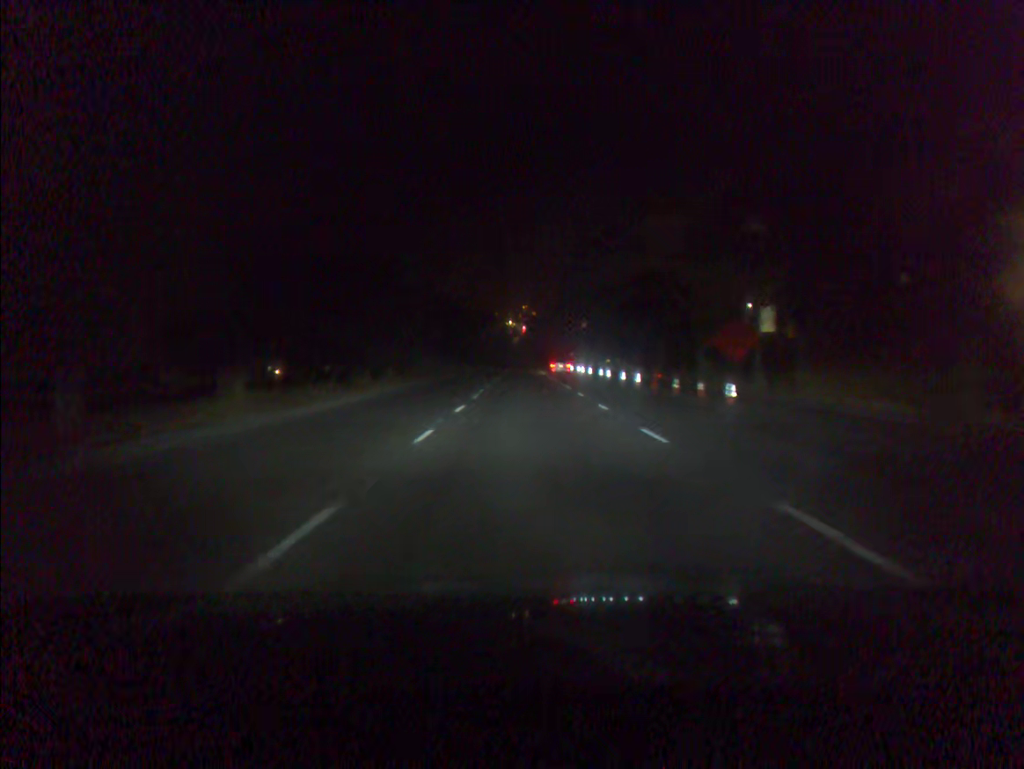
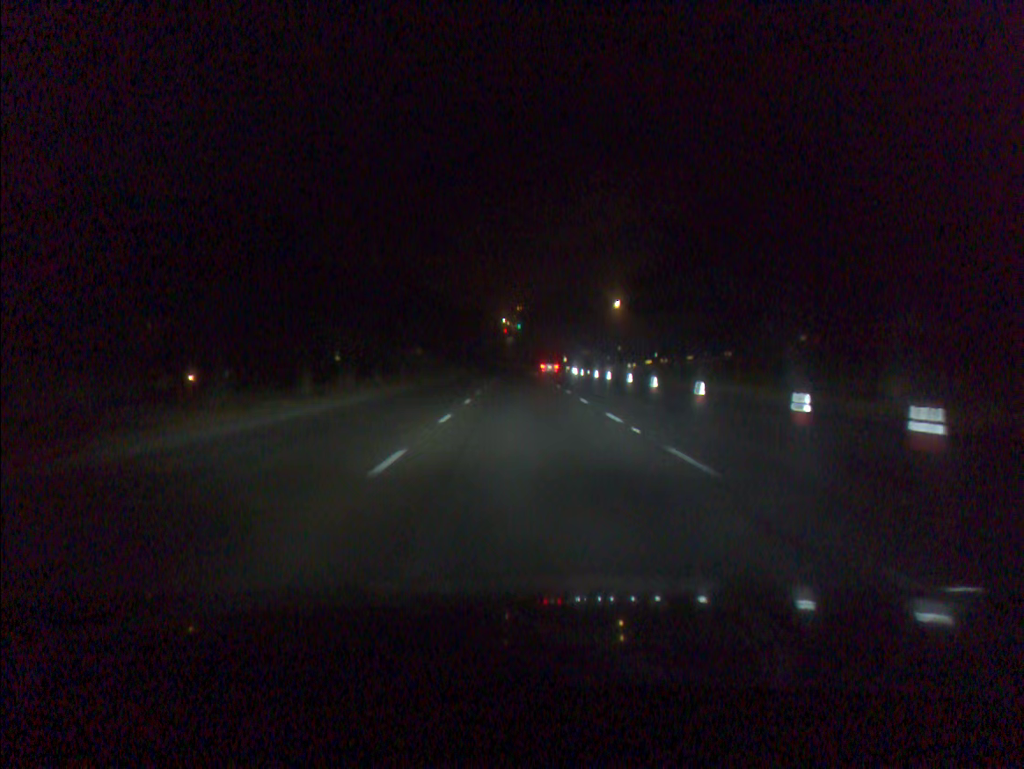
(+0.1, +38.9) m; 0°
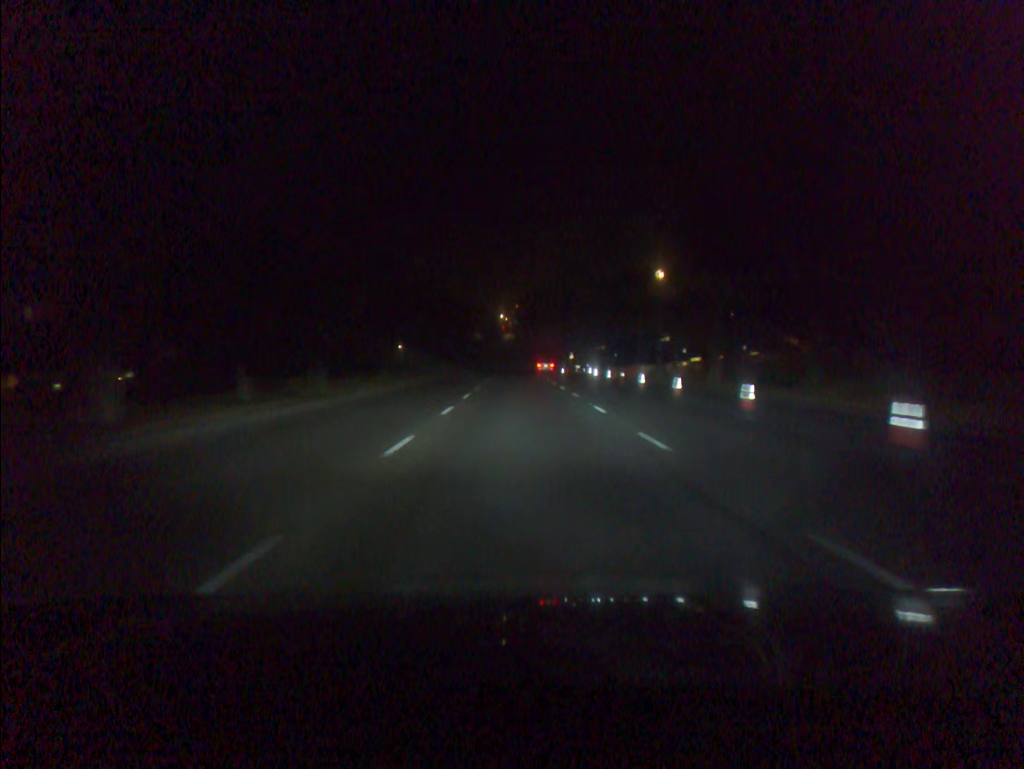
(0.0, +20.4) m; 0°
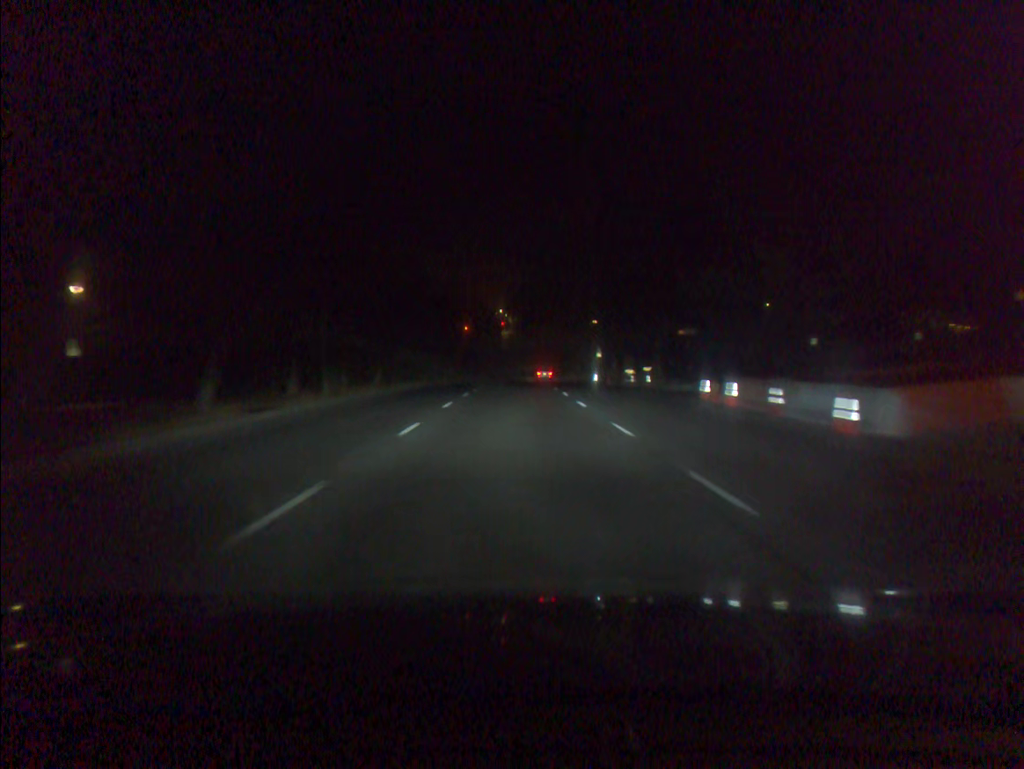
(0.0, +41.2) m; 0°
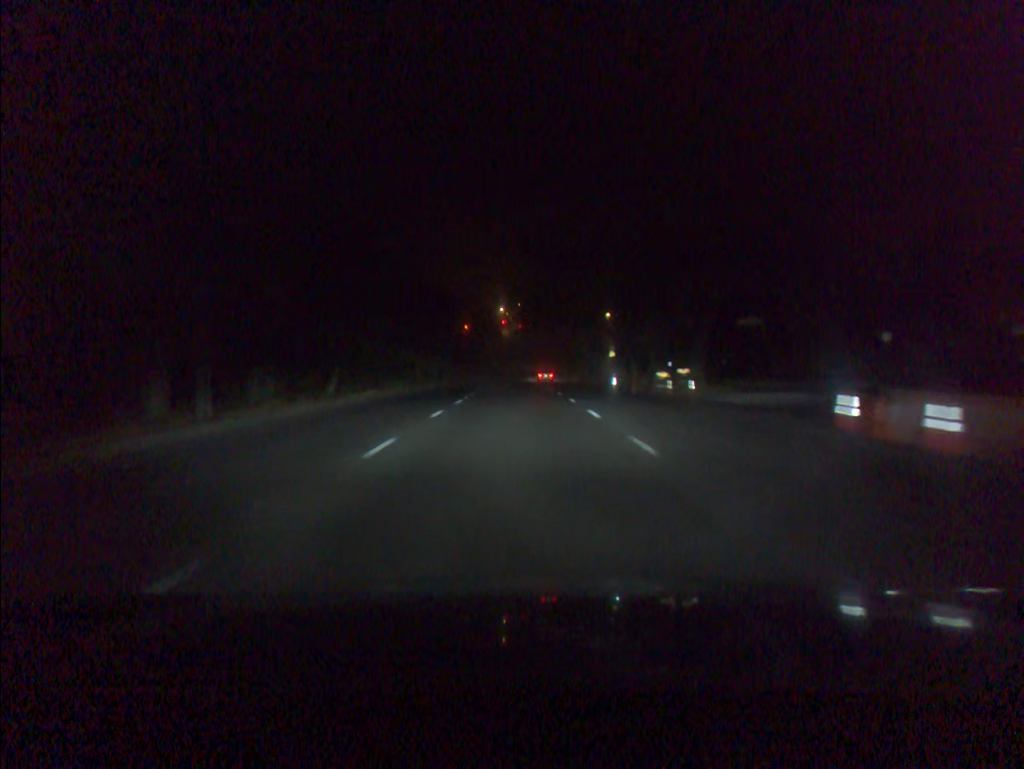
(0.0, +10.3) m; 0°
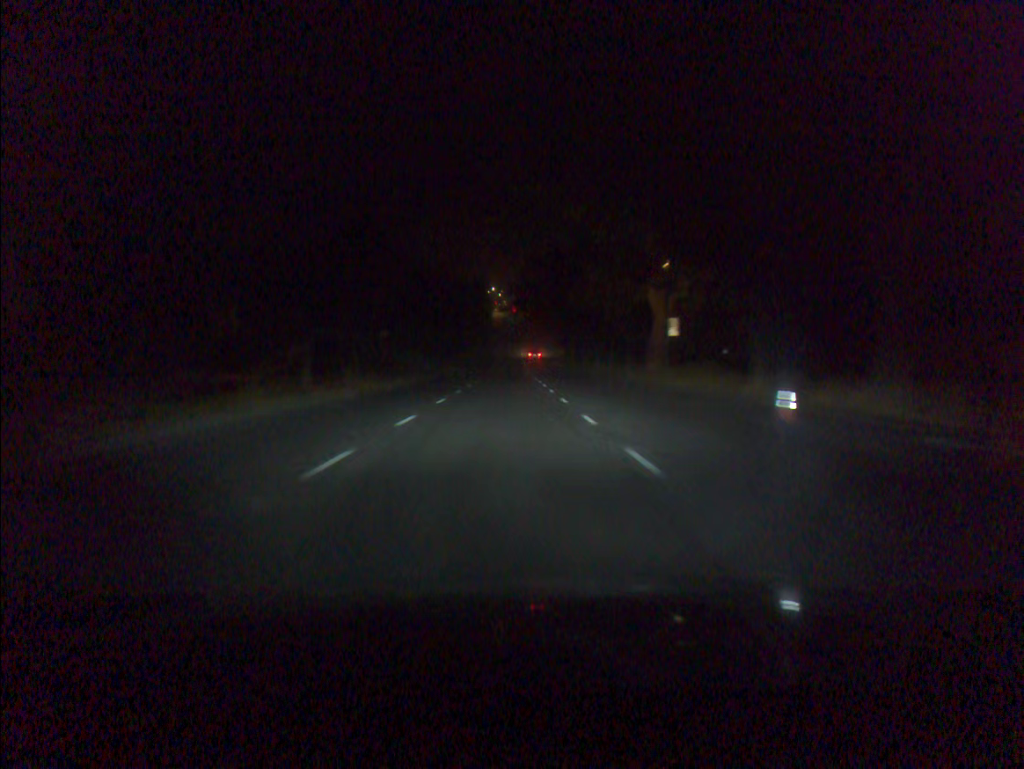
(+0.2, +30.8) m; 0°
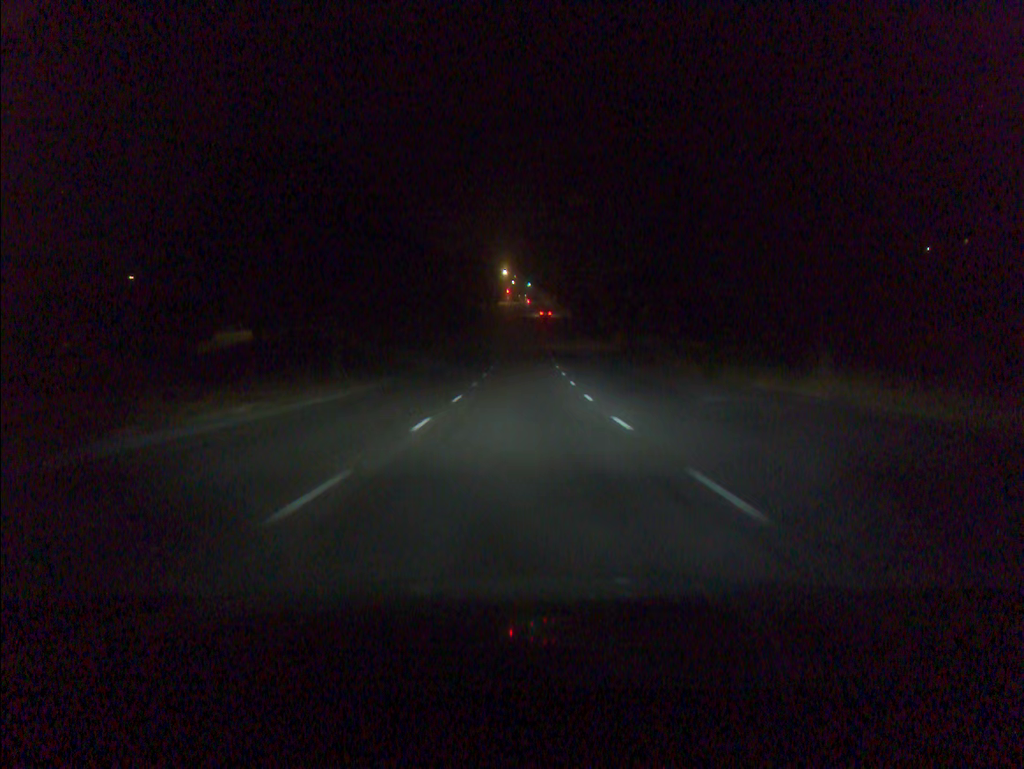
(-0.6, +52.0) m; -1°
